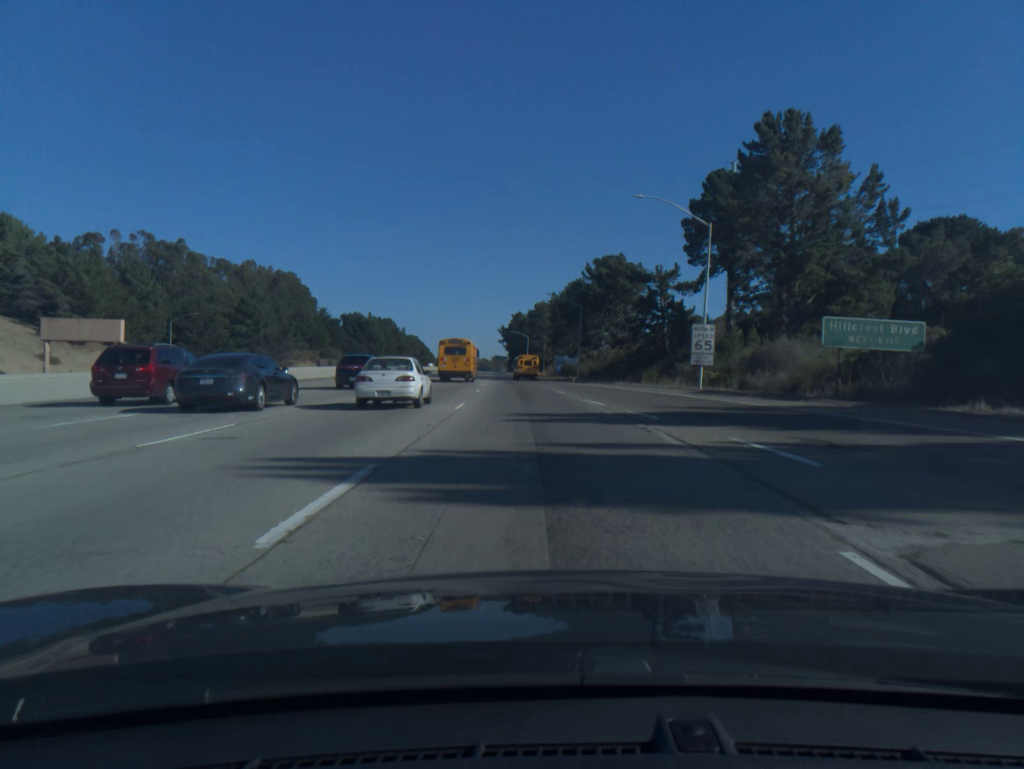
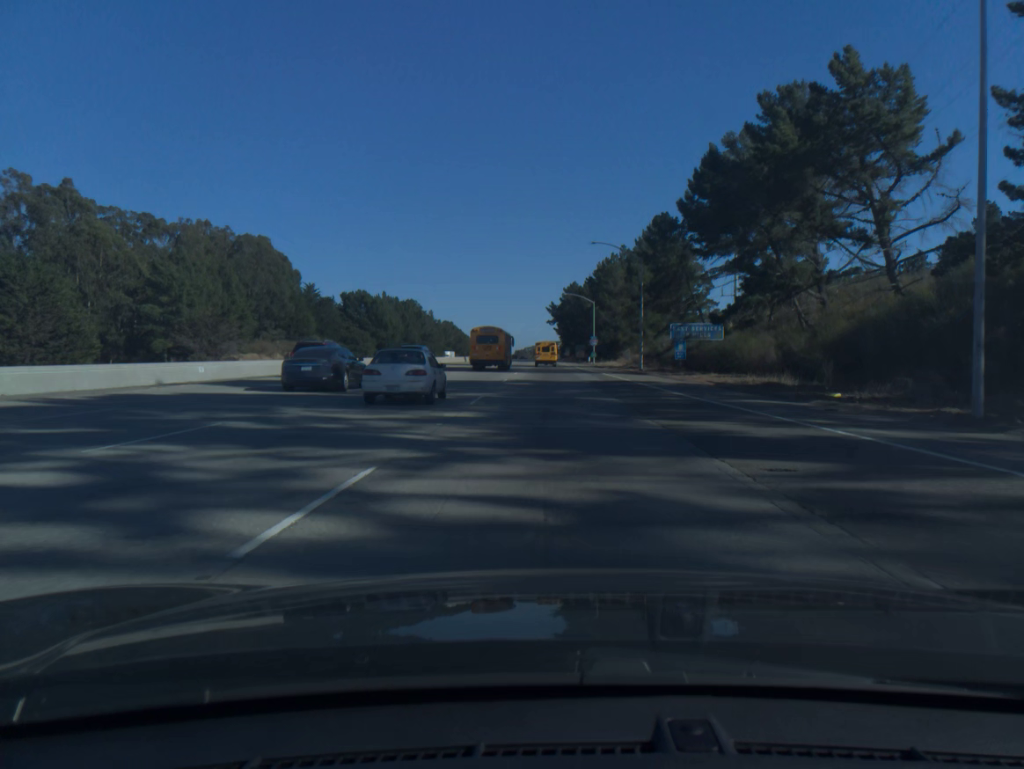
(-3.0, +74.6) m; -4°
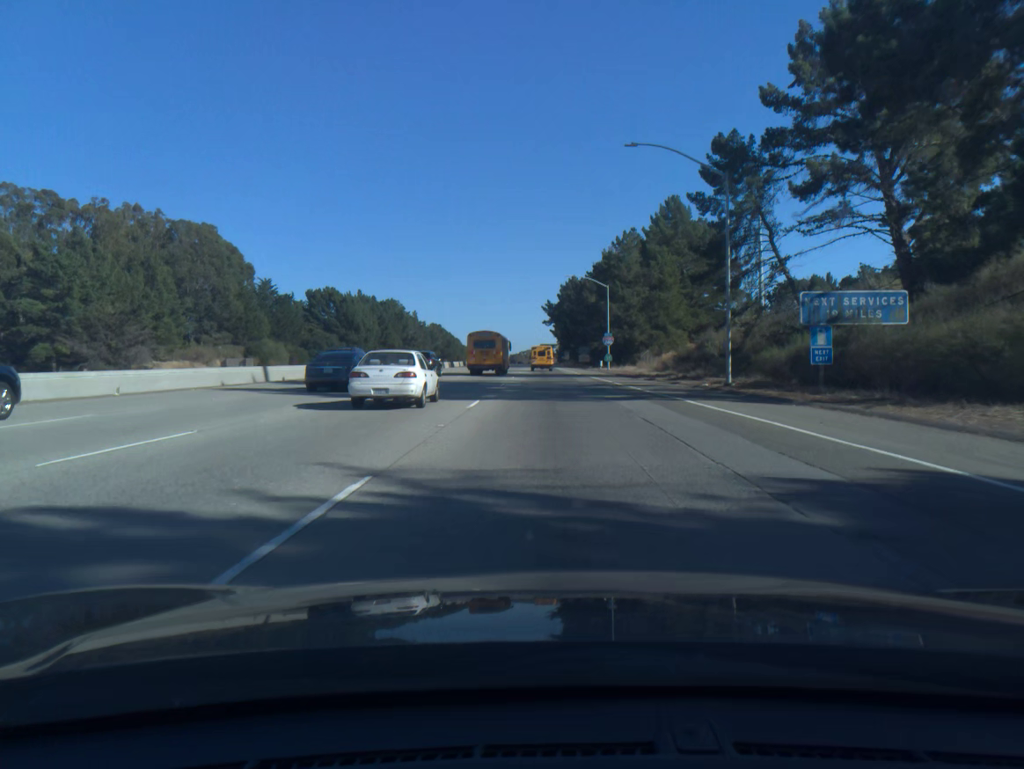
(0.0, +29.9) m; 0°
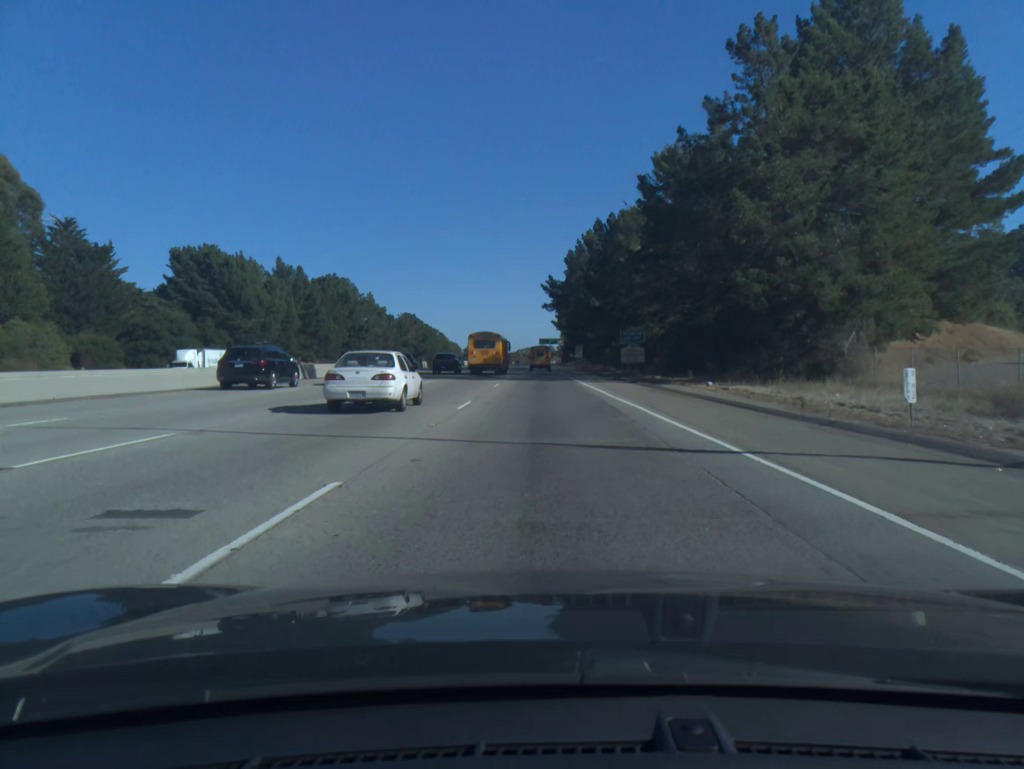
(+0.3, +73.4) m; 0°
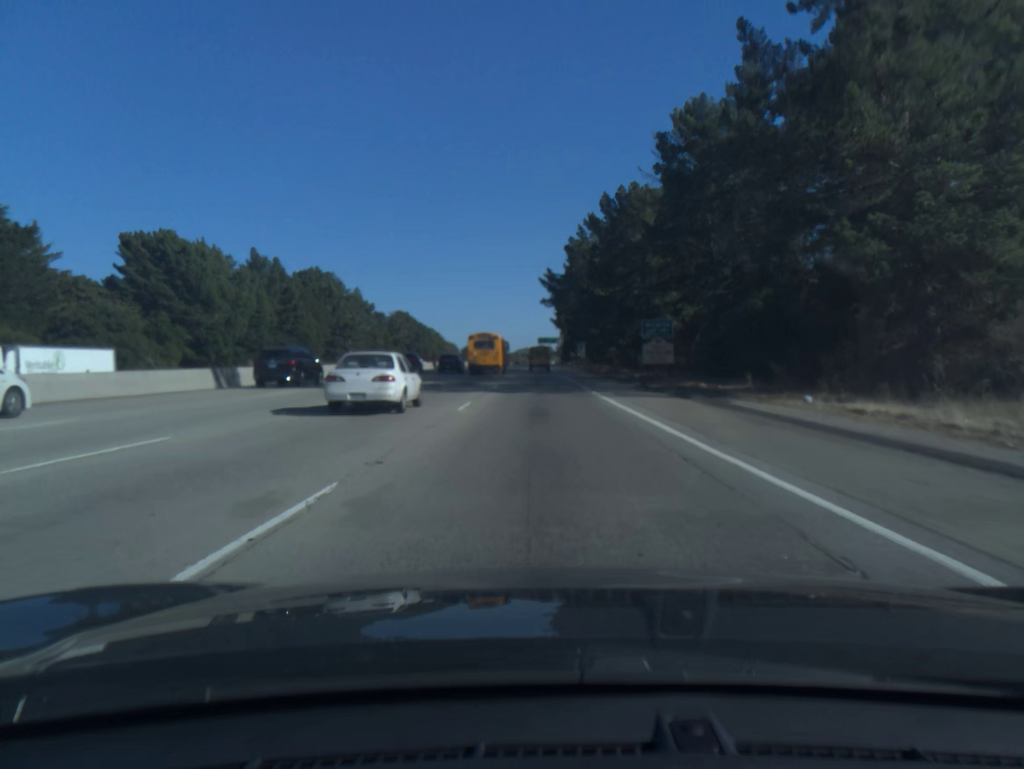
(0.0, +14.6) m; 0°
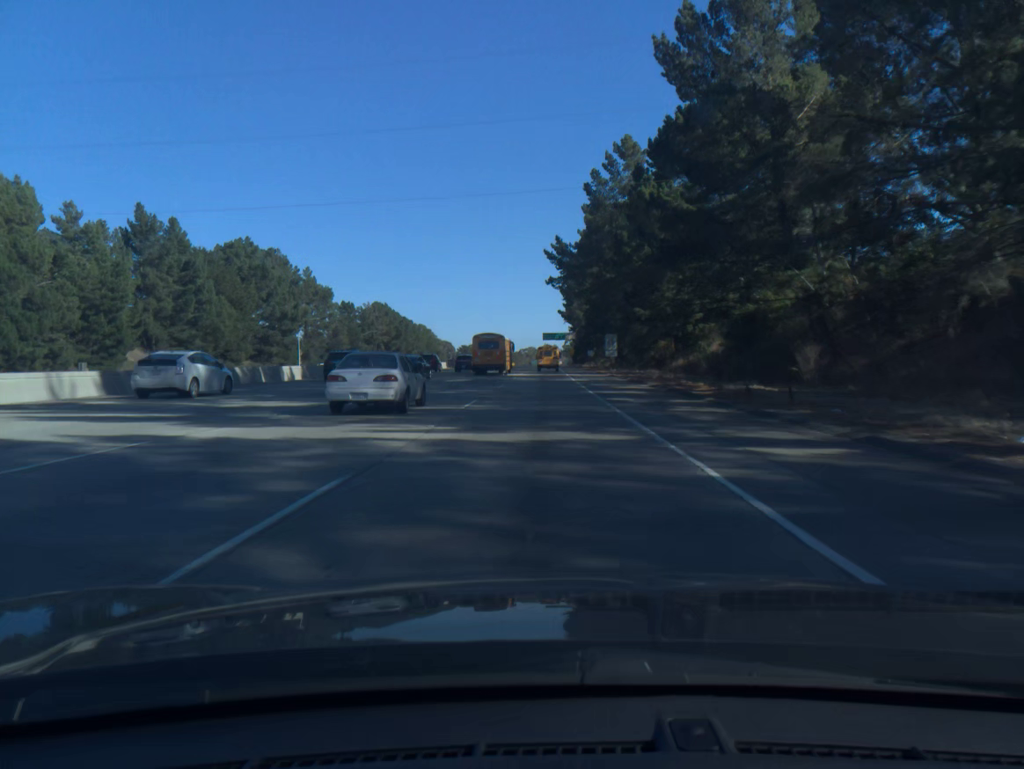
(0.0, +44.1) m; 0°
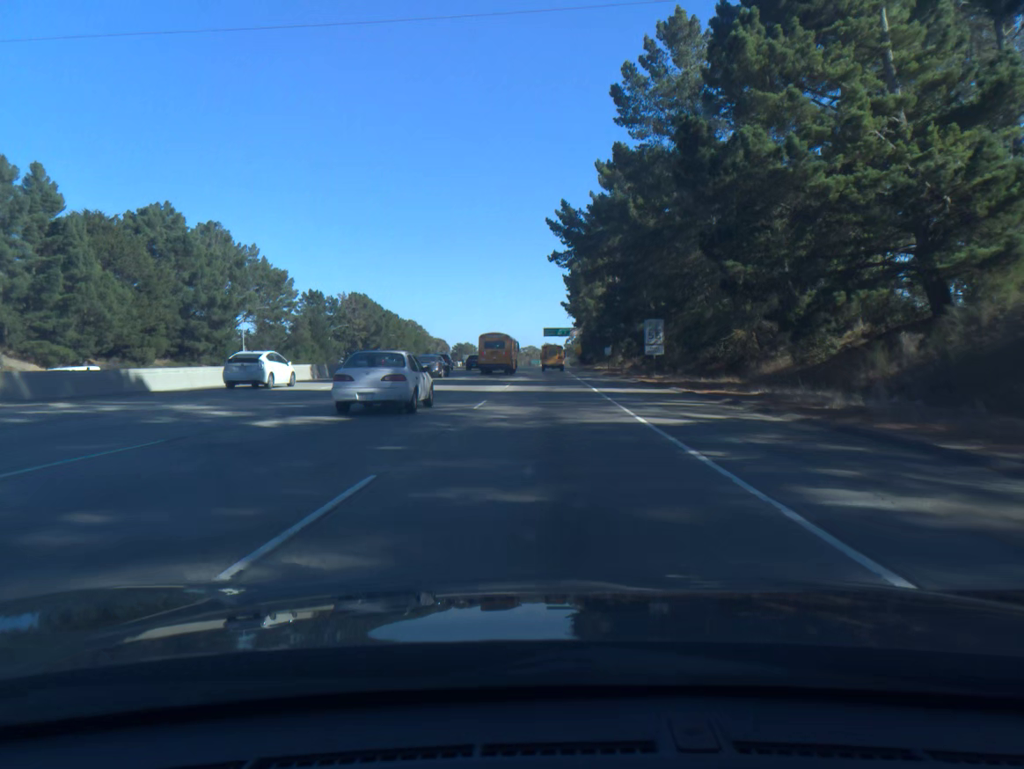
(0.0, +29.7) m; 0°
